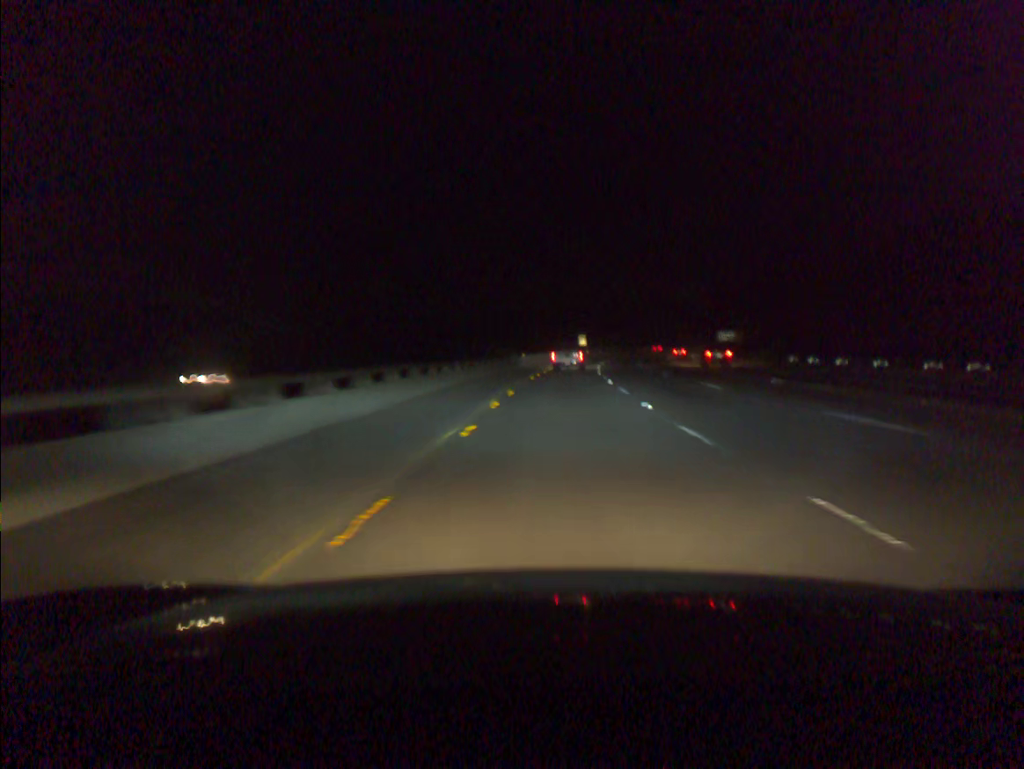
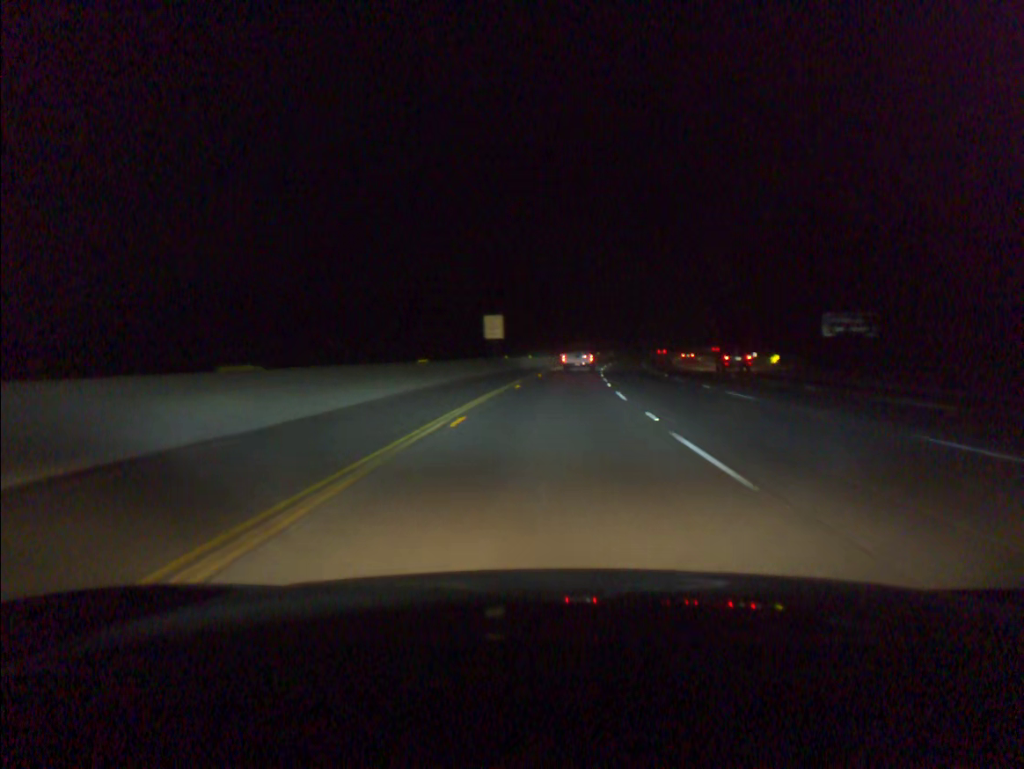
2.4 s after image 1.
(+4.7, +81.7) m; +6°
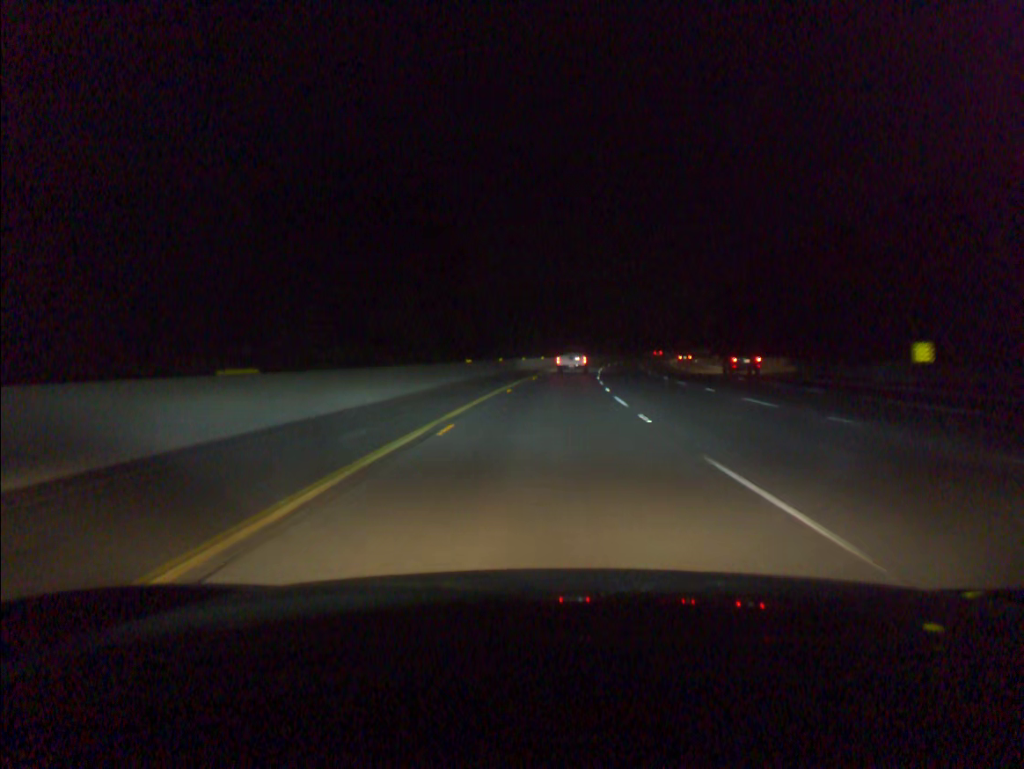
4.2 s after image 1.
(+2.8, +59.9) m; +5°
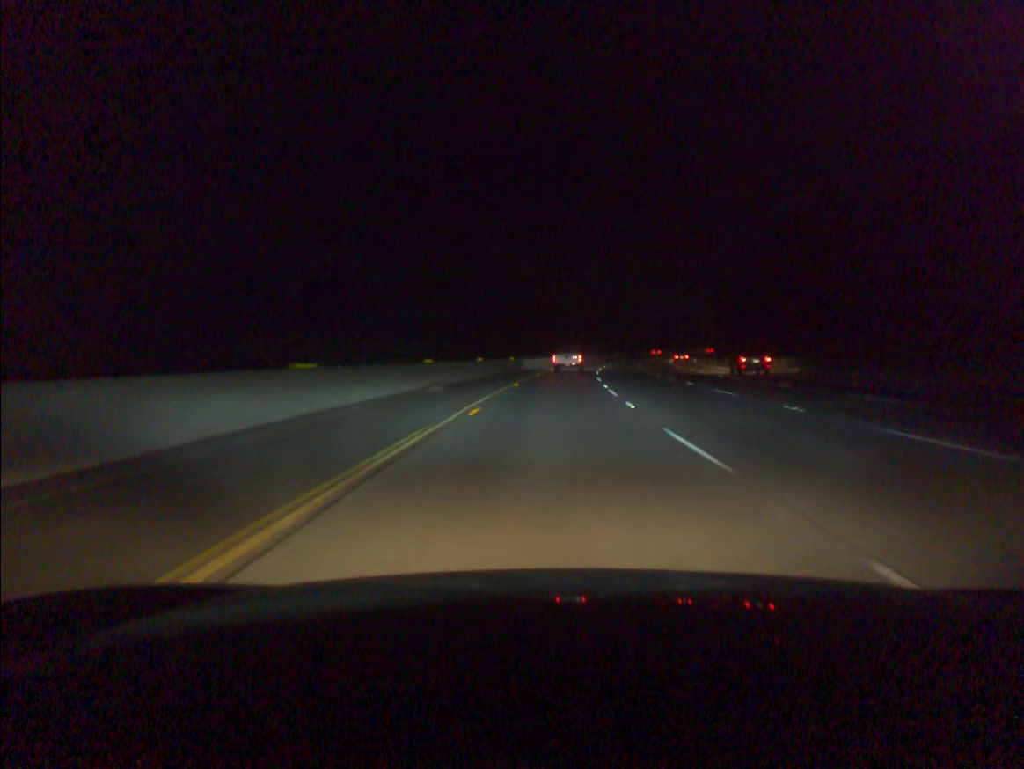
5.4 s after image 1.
(+1.1, +39.7) m; +3°
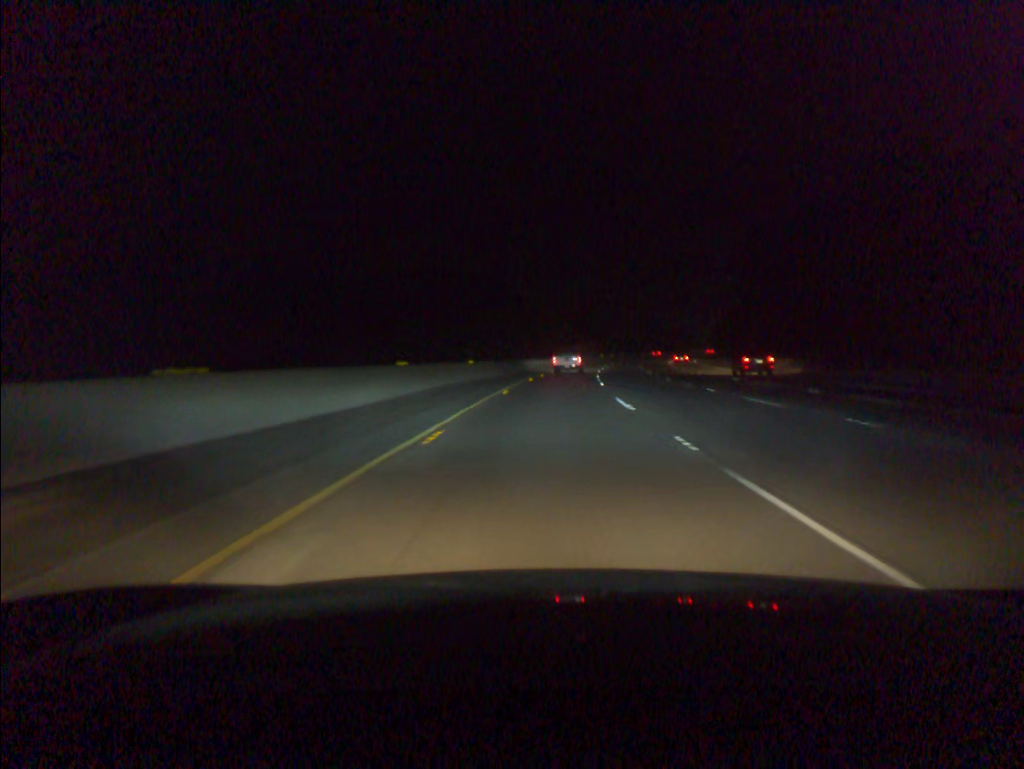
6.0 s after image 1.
(+0.3, +19.8) m; +2°
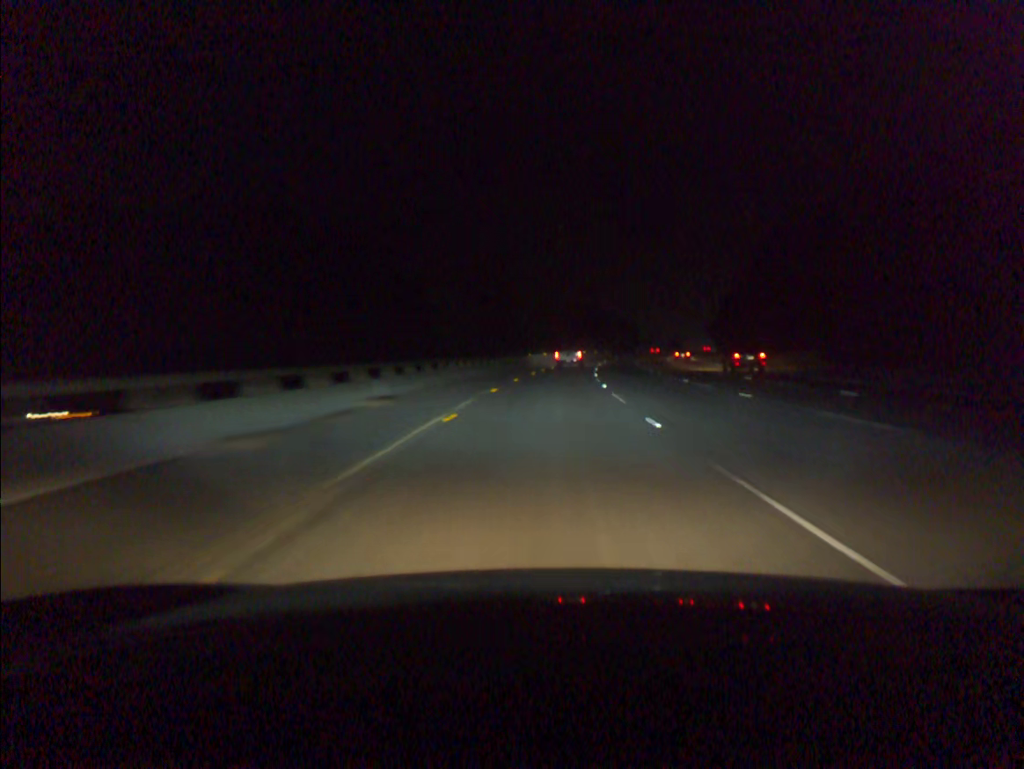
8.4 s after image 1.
(+4.3, +78.9) m; +7°
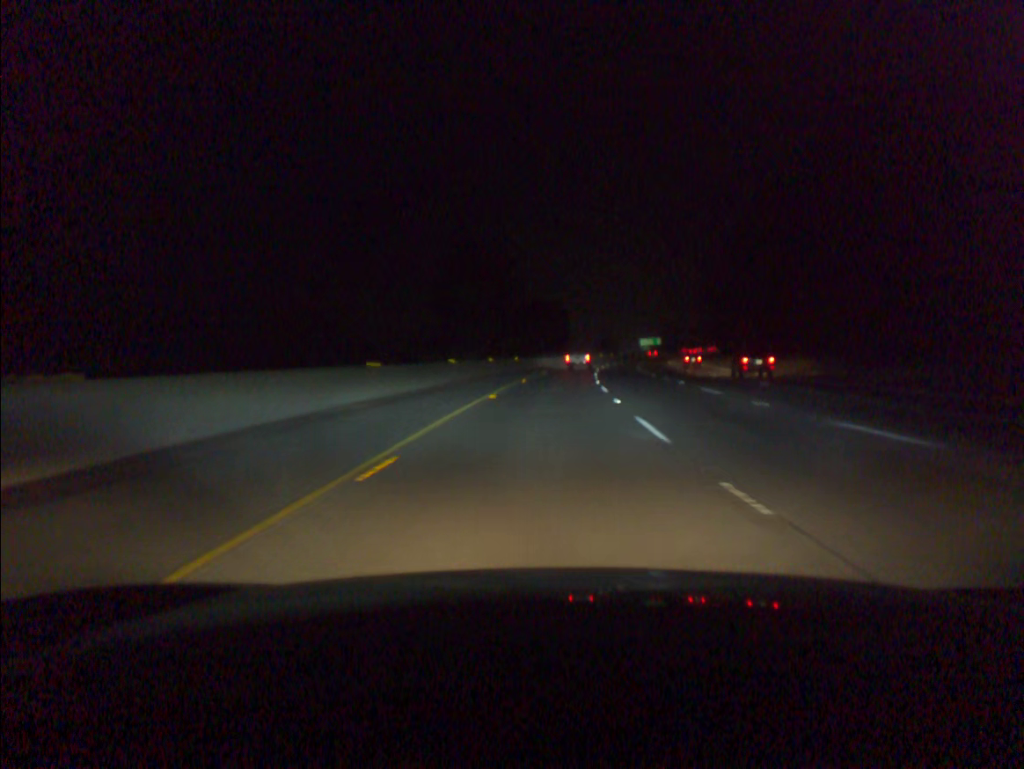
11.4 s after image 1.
(+6.9, +98.1) m; +8°
